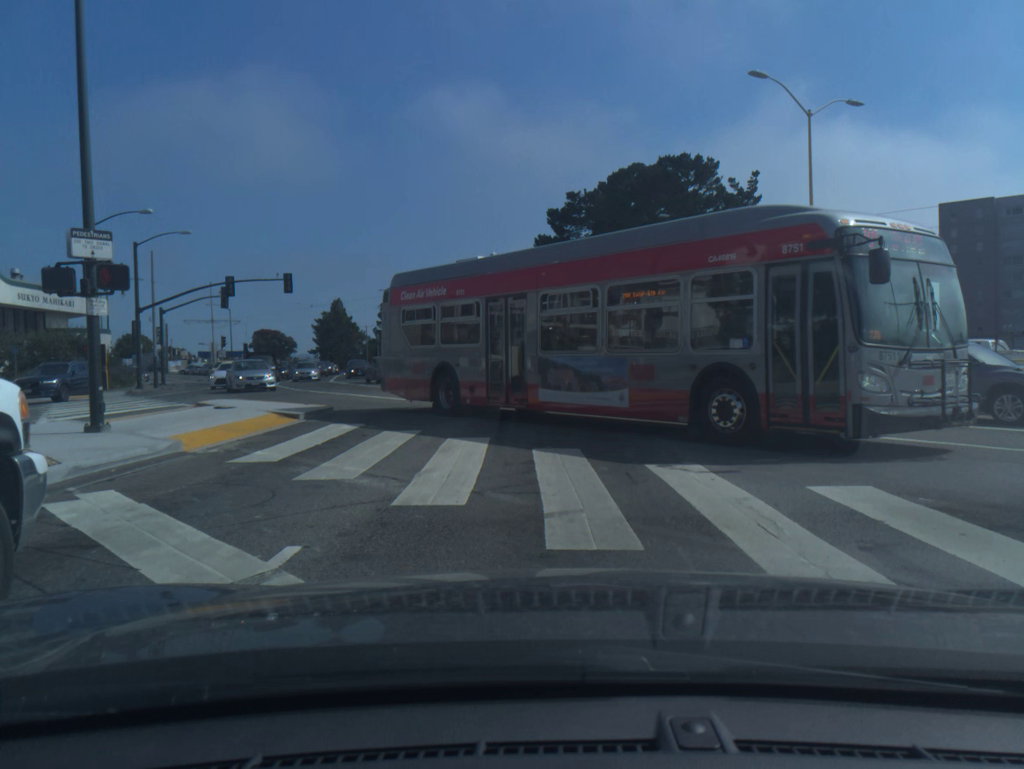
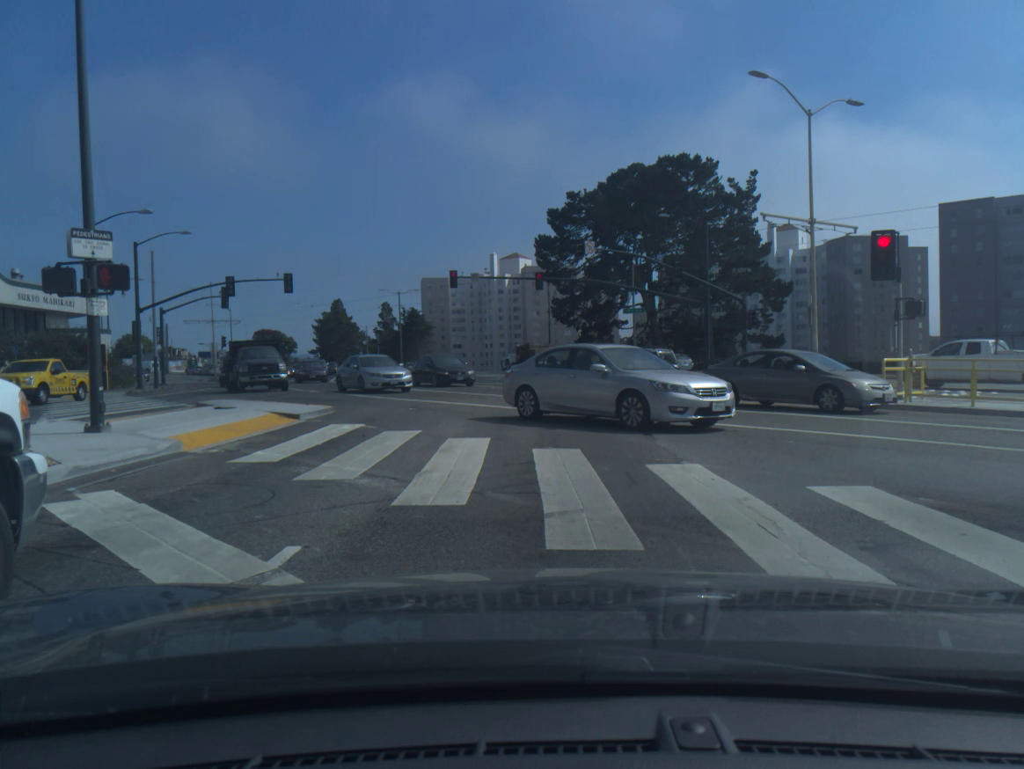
(0.0, 0.0) m; 0°
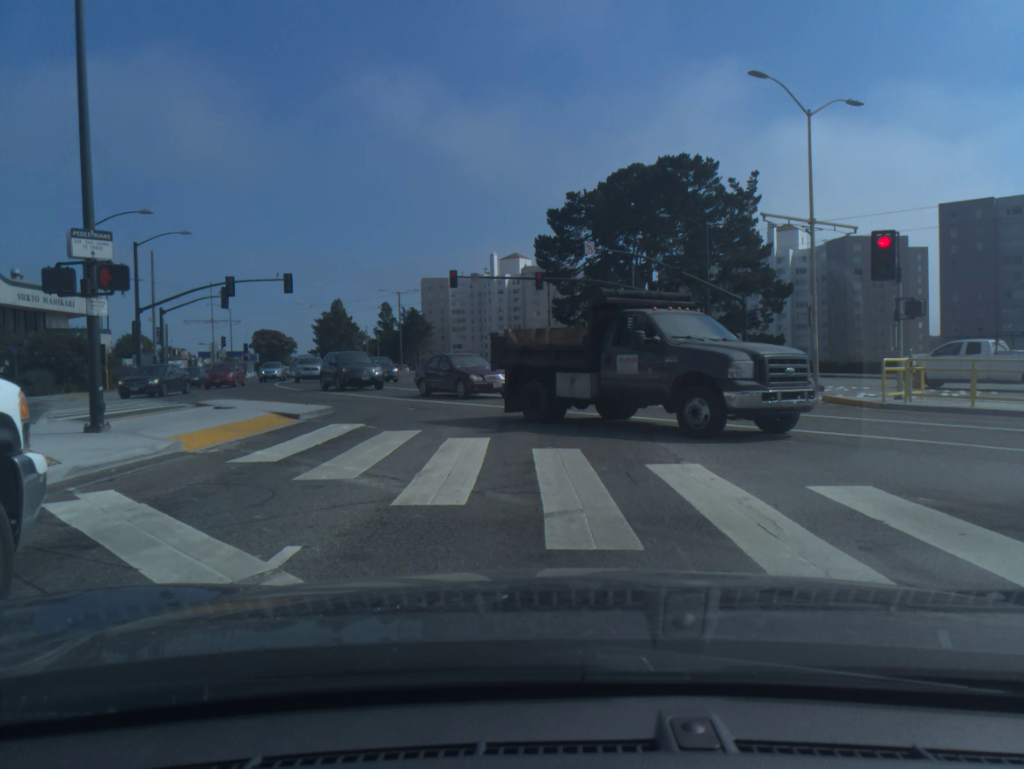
(0.0, 0.0) m; 0°
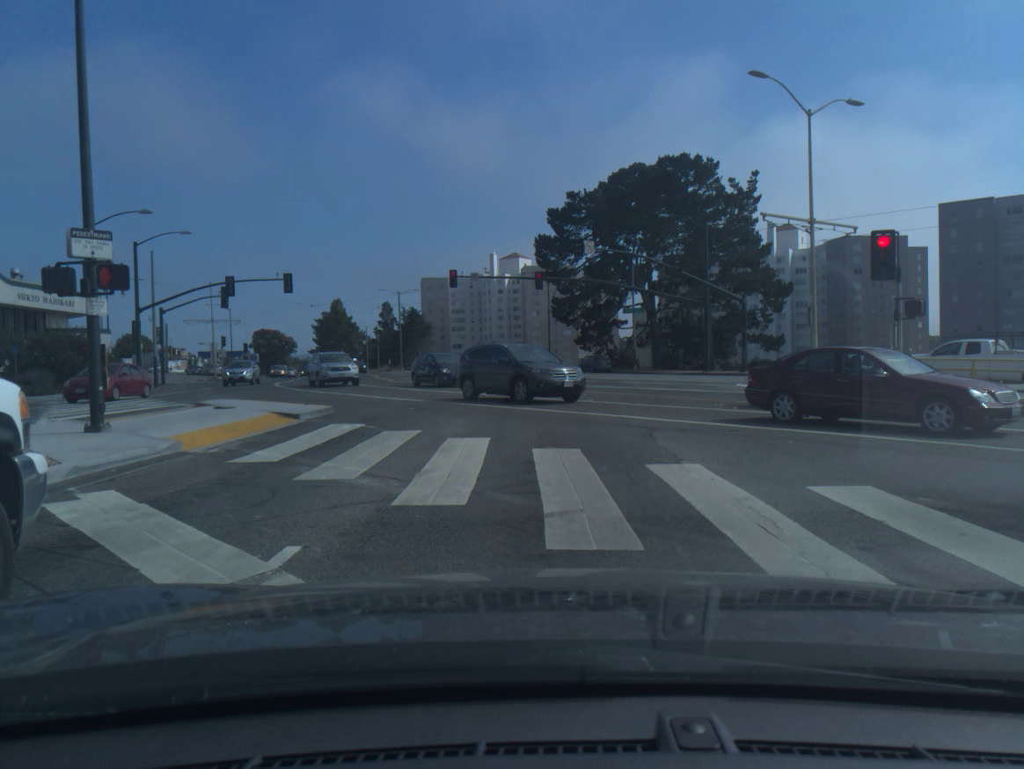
(0.0, 0.0) m; 0°
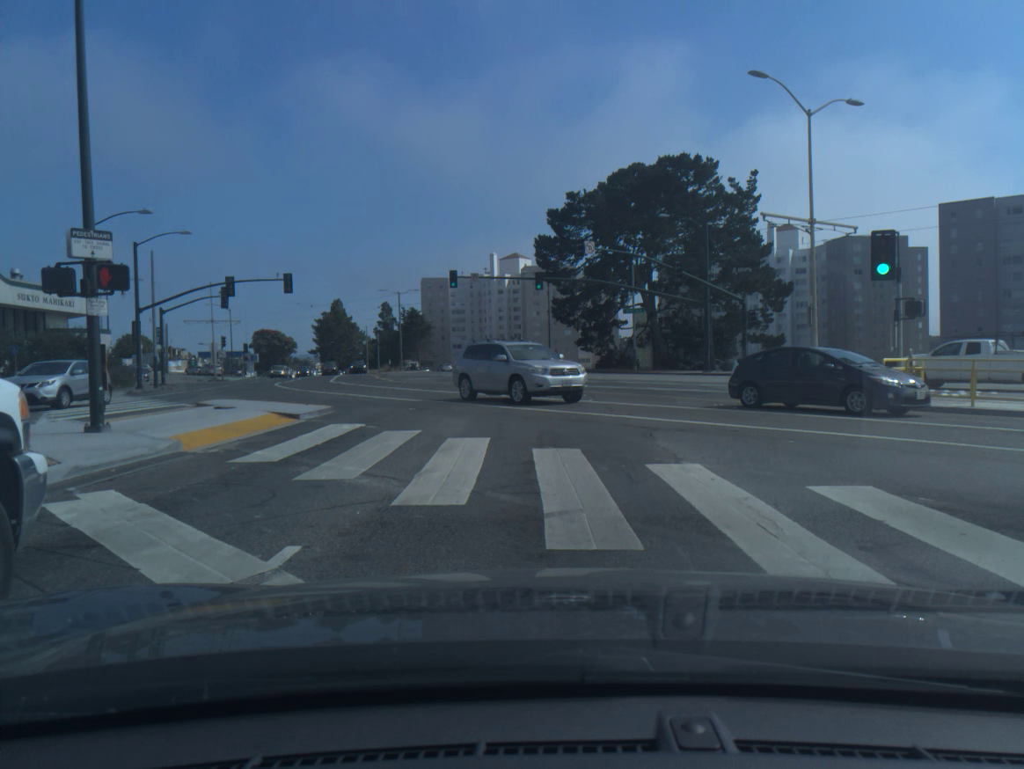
(0.0, 0.0) m; 0°
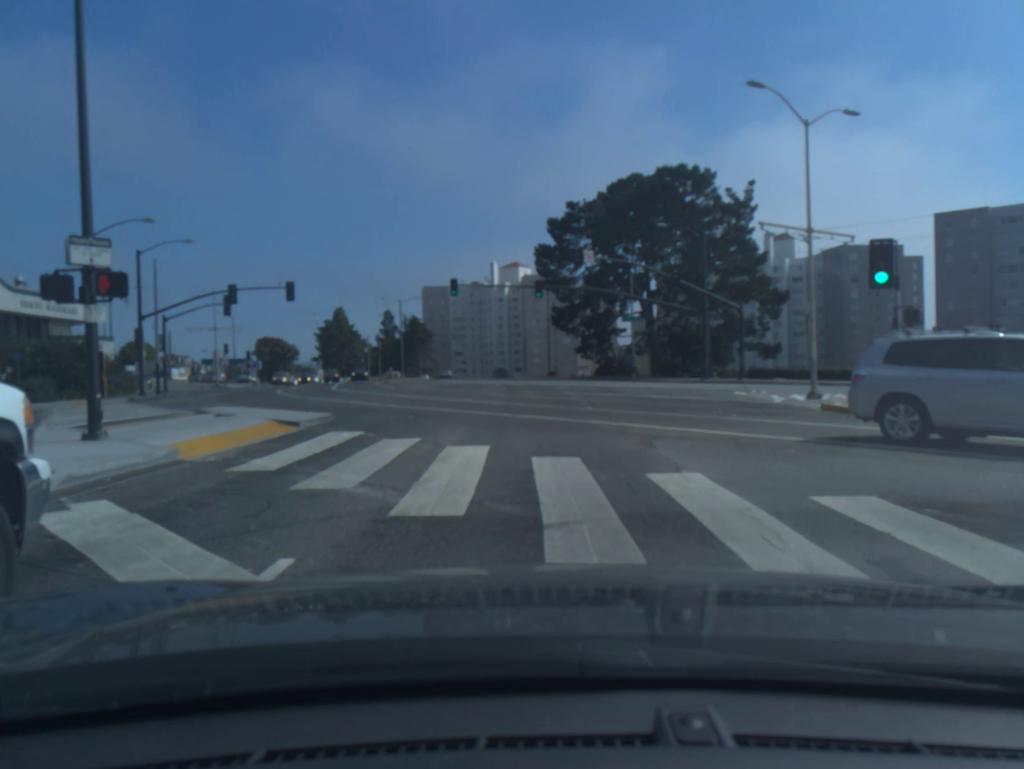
(0.0, +0.1) m; 0°
